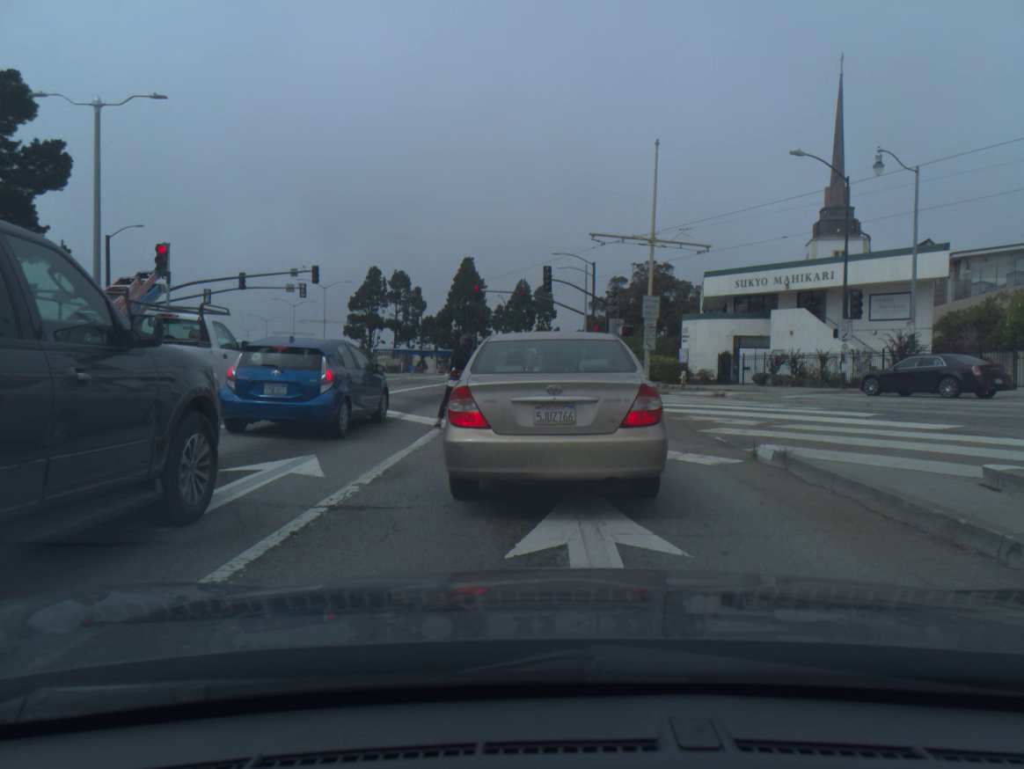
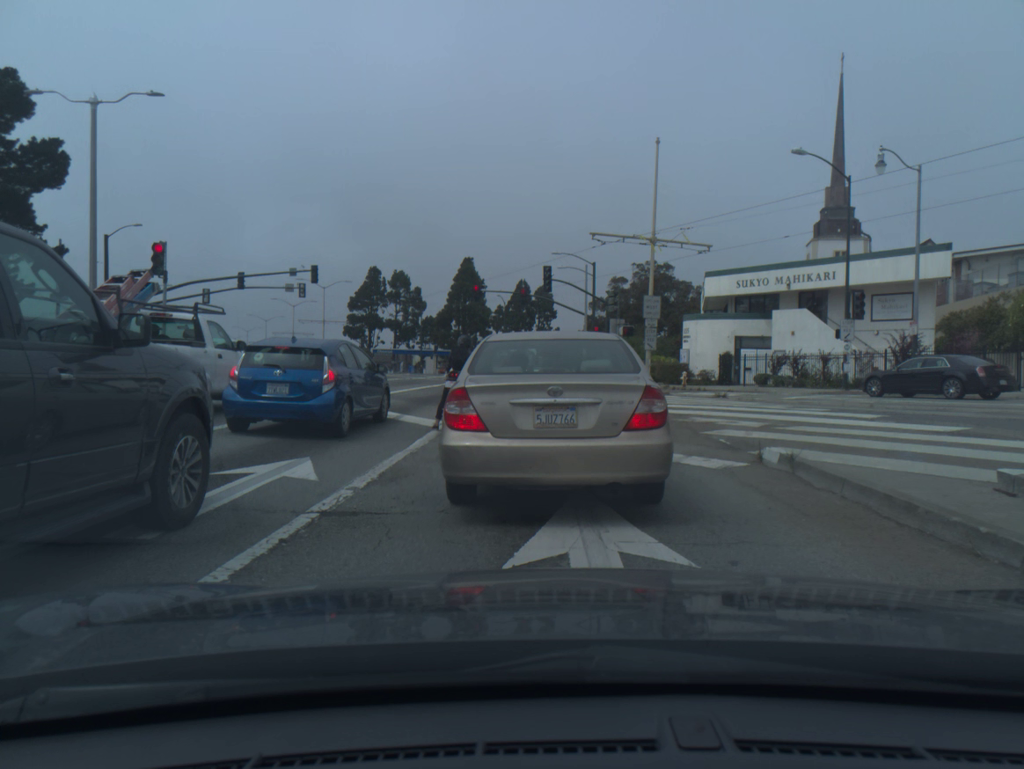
(0.0, +0.1) m; 0°
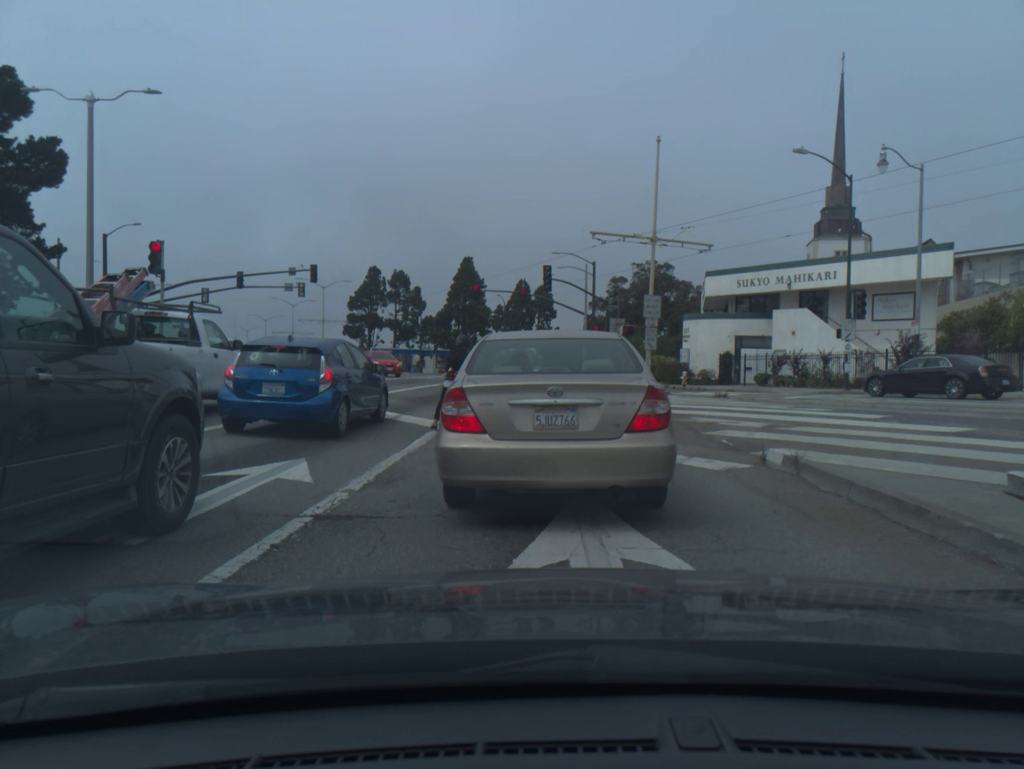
(0.0, 0.0) m; 0°
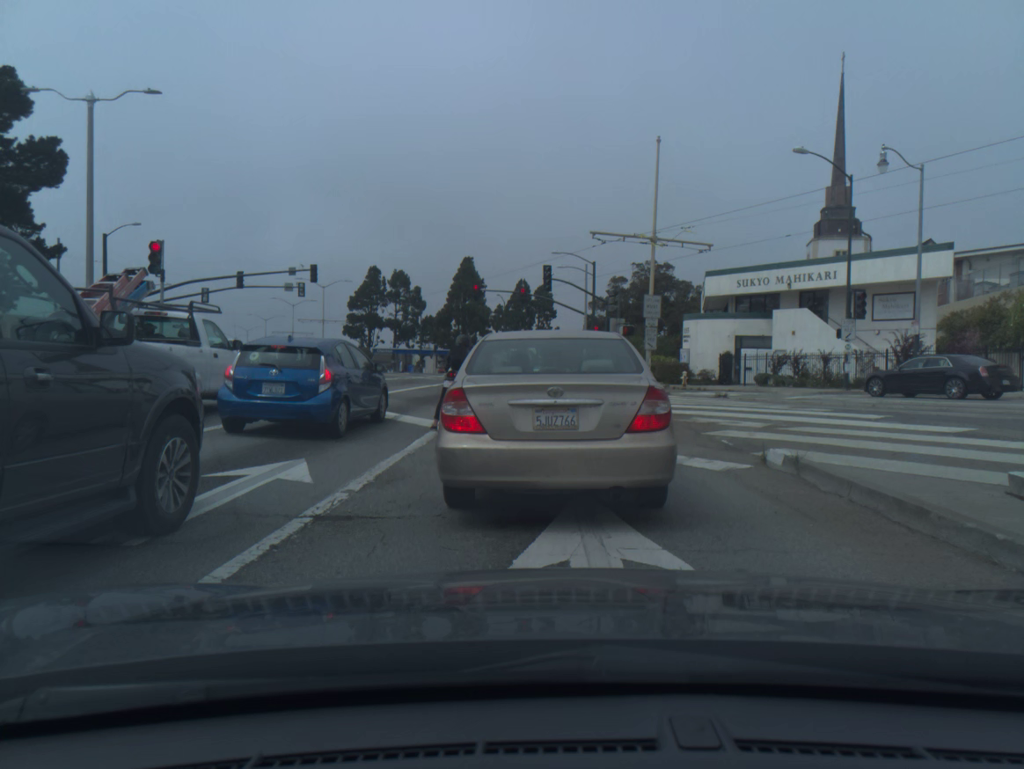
(0.0, 0.0) m; 0°
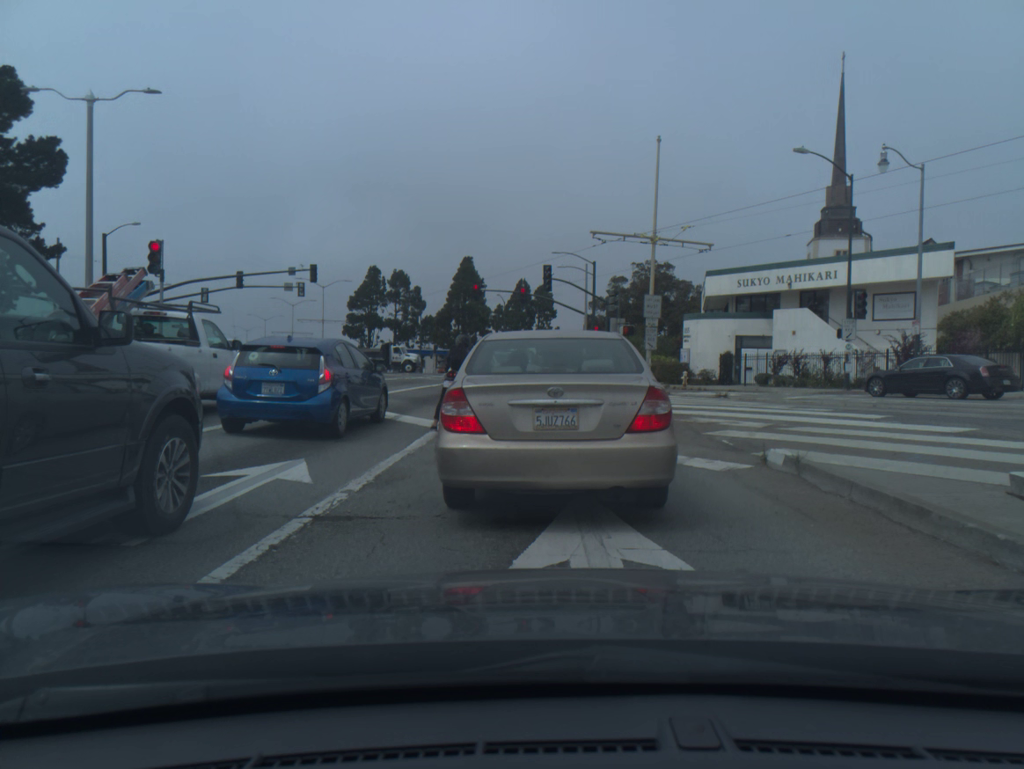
(0.0, 0.0) m; 0°
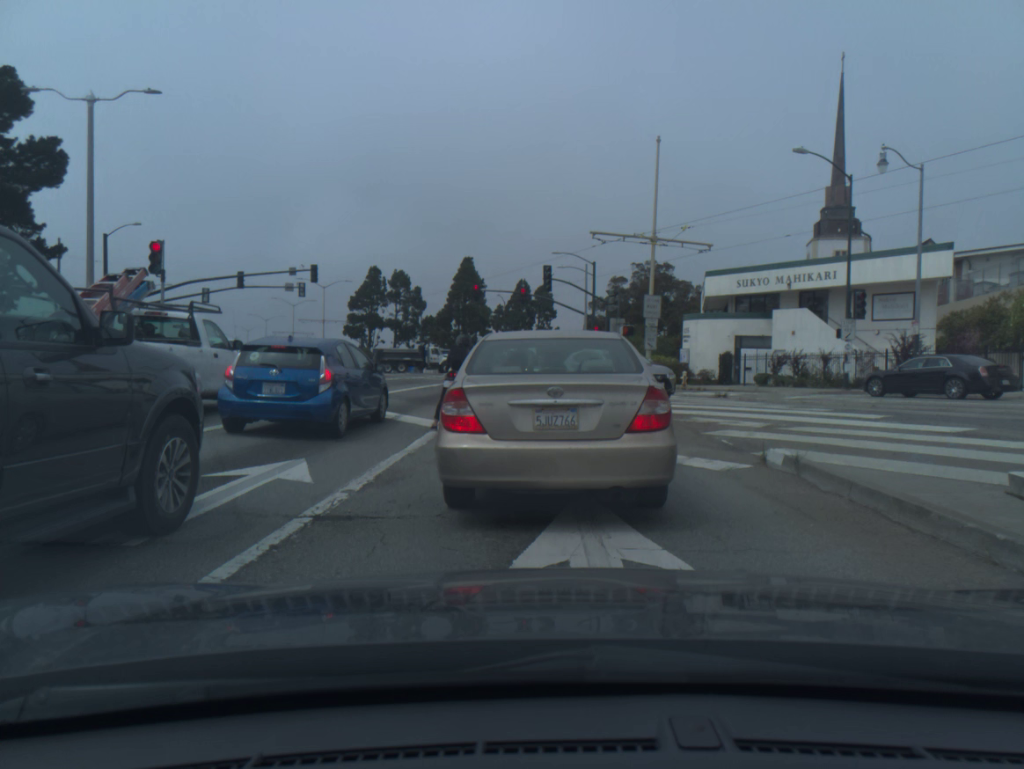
(0.0, 0.0) m; 0°
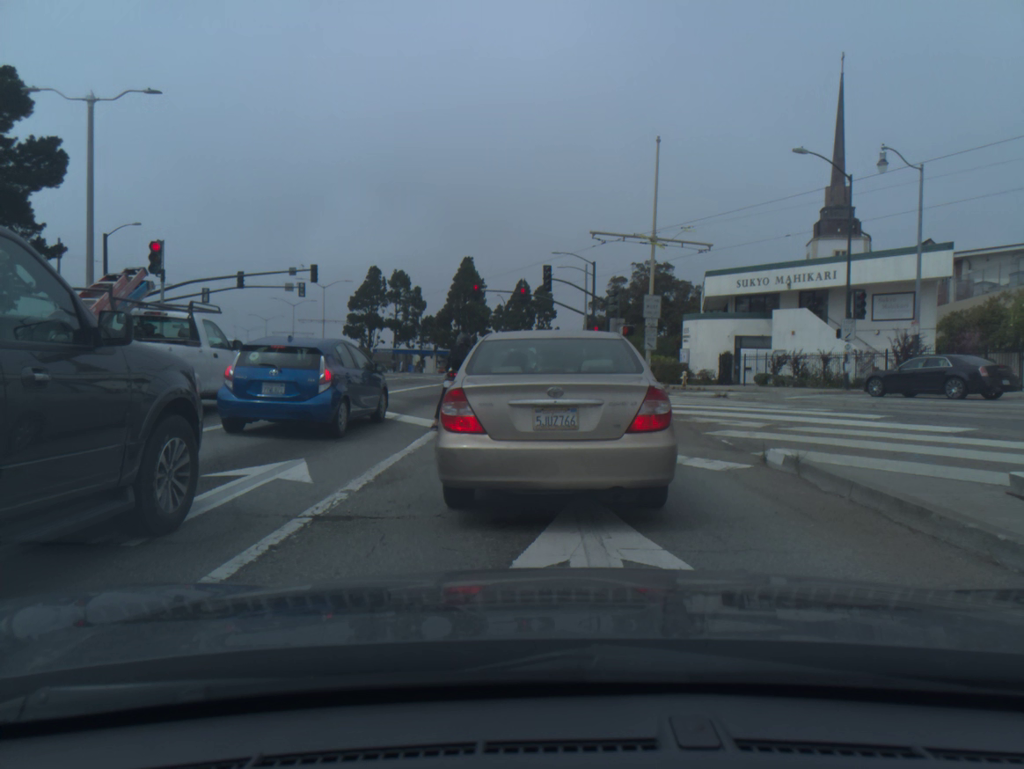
(0.0, 0.0) m; 0°
